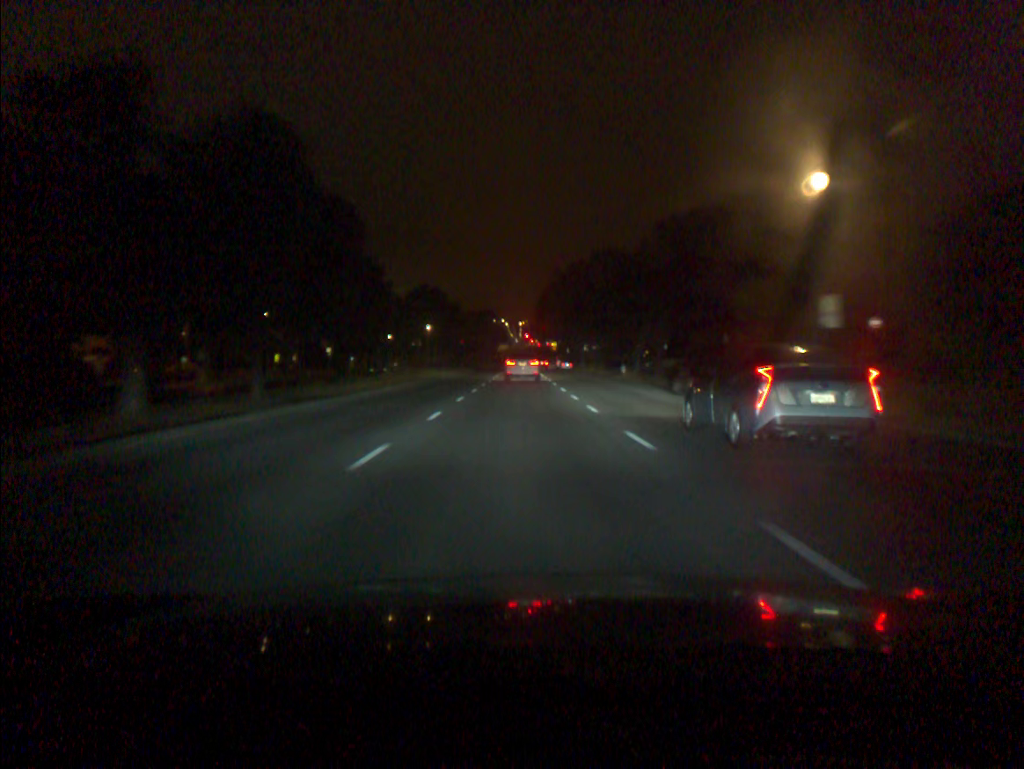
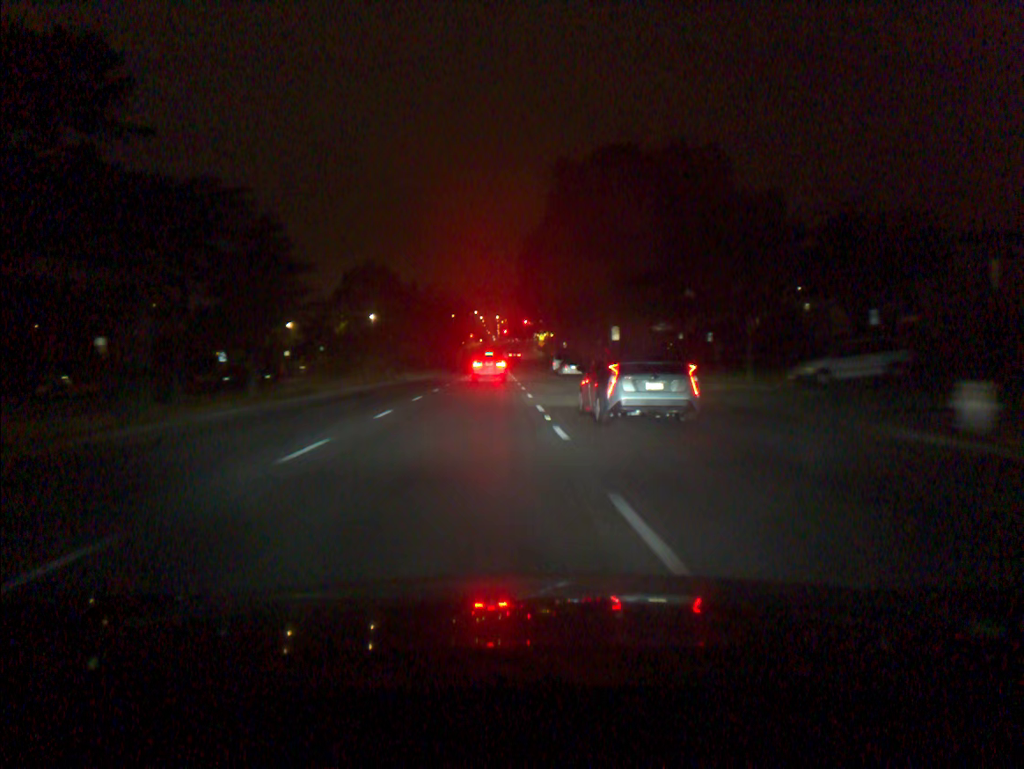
(+0.9, +49.6) m; +2°
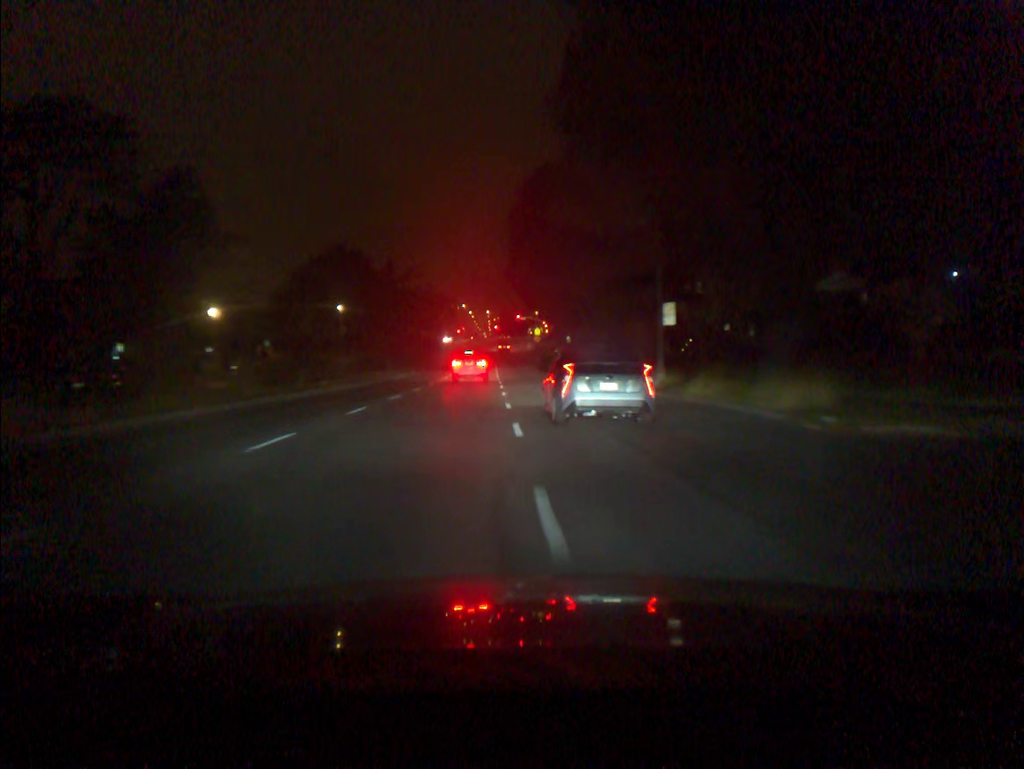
(+0.1, +20.8) m; +1°
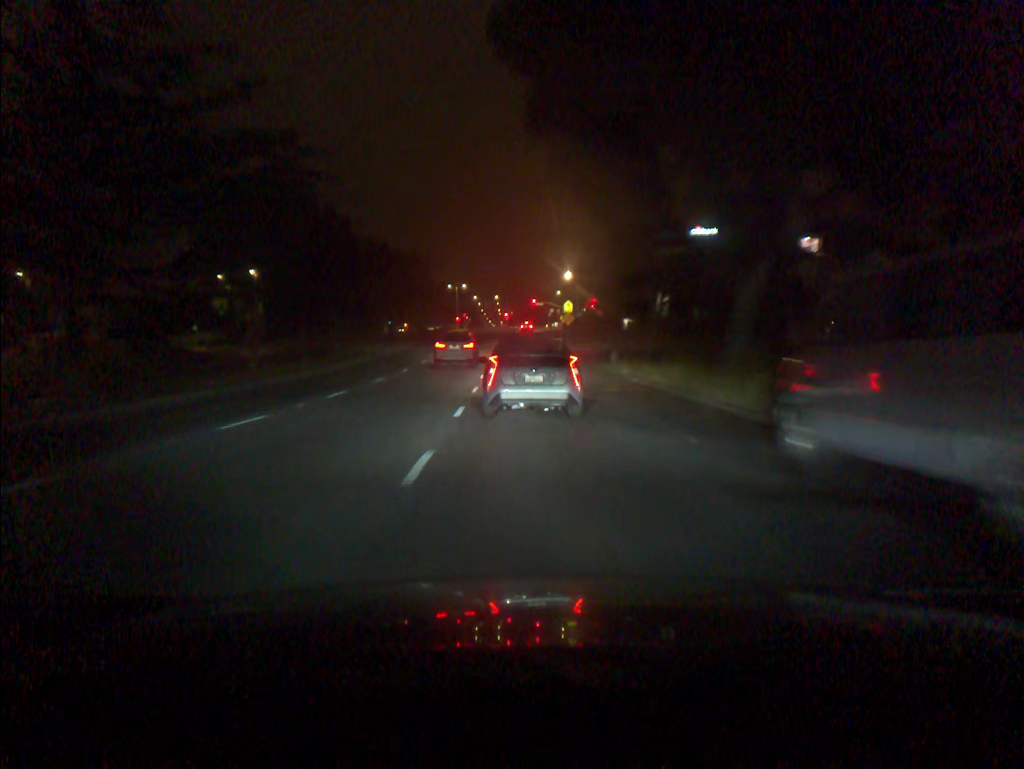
(-0.4, +48.7) m; -1°
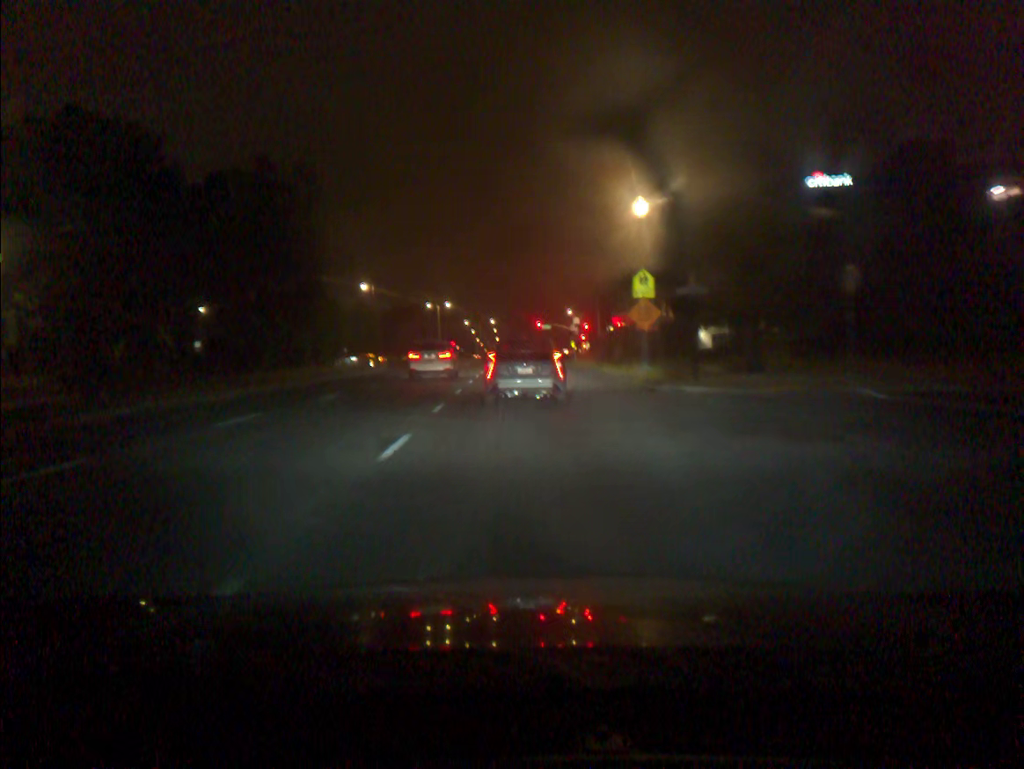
(-0.1, +42.0) m; 0°
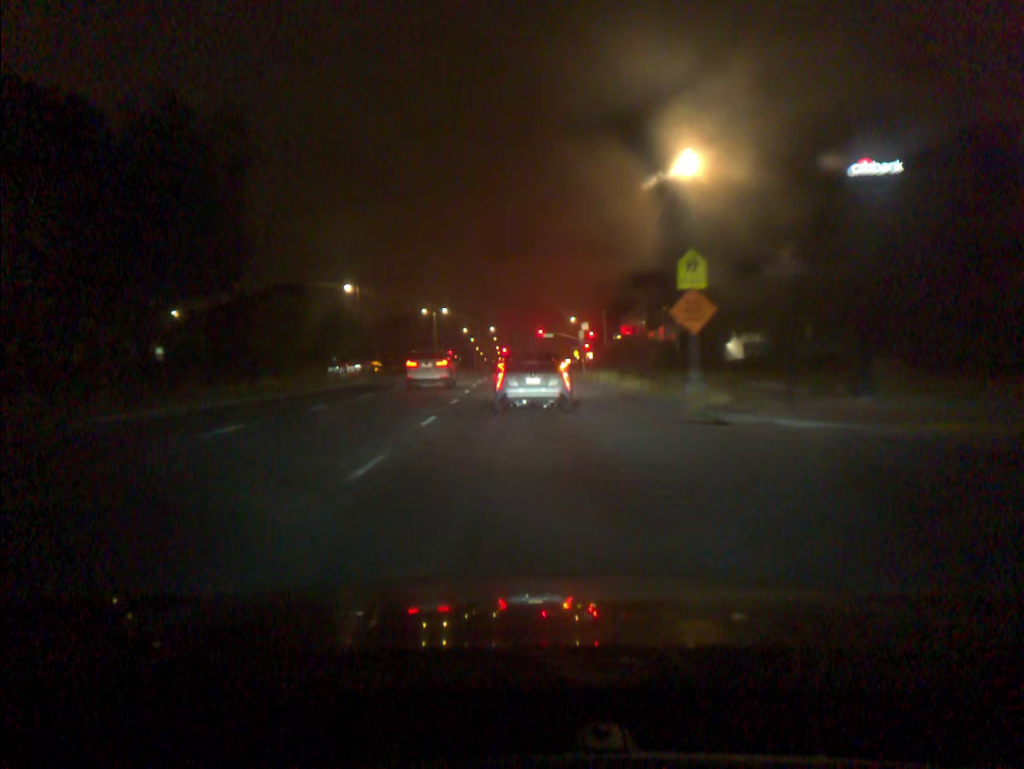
(0.0, +7.8) m; 0°
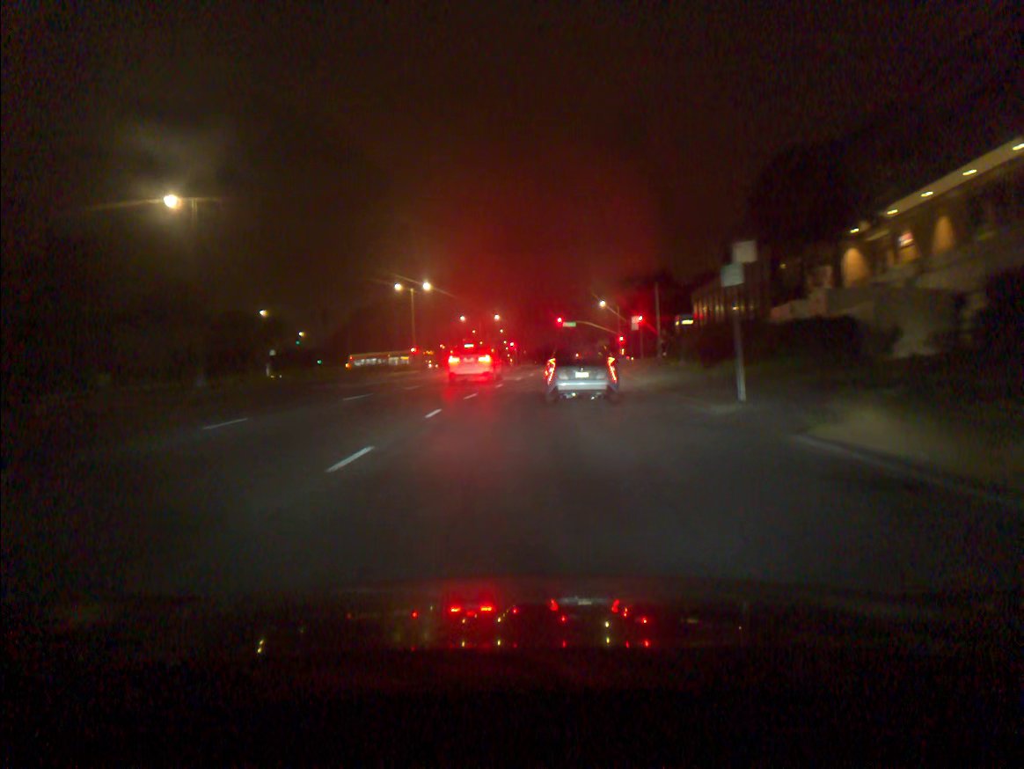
(-0.2, +36.0) m; -1°
